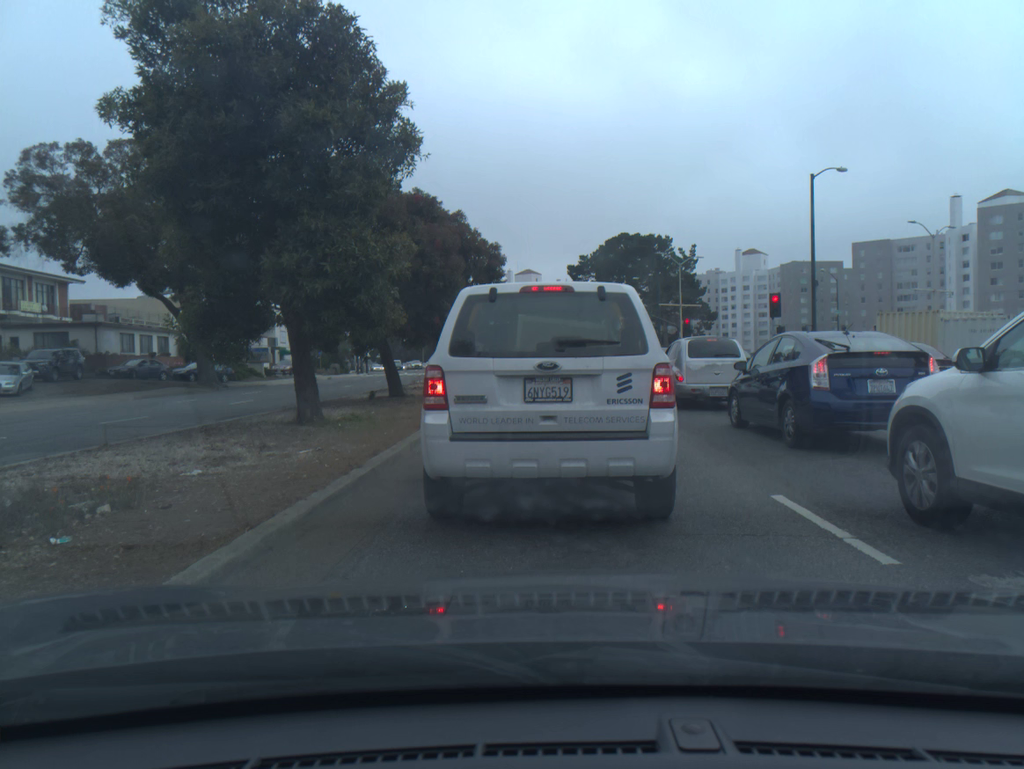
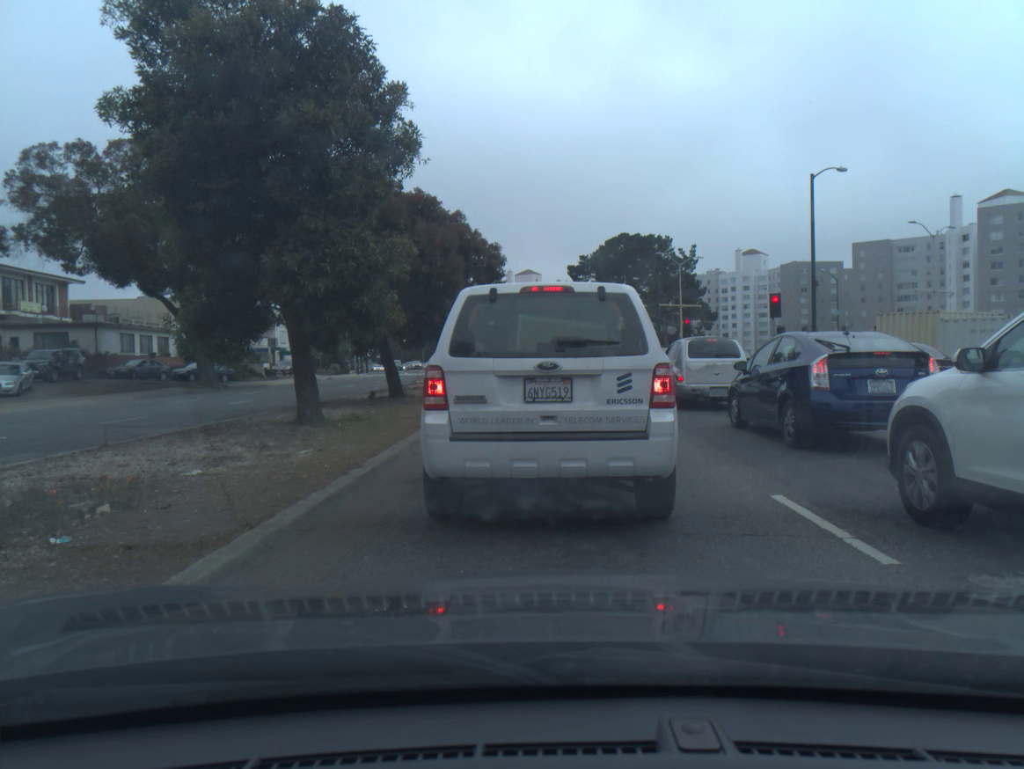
(+0.1, 0.0) m; 0°
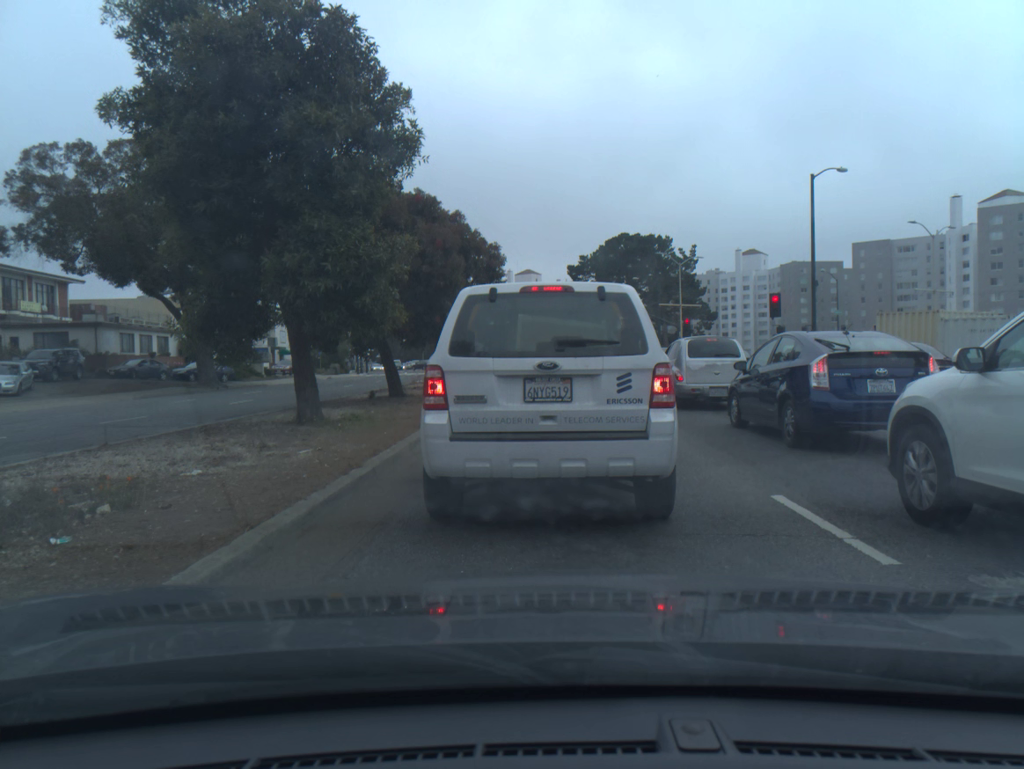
(-0.1, -0.1) m; 0°
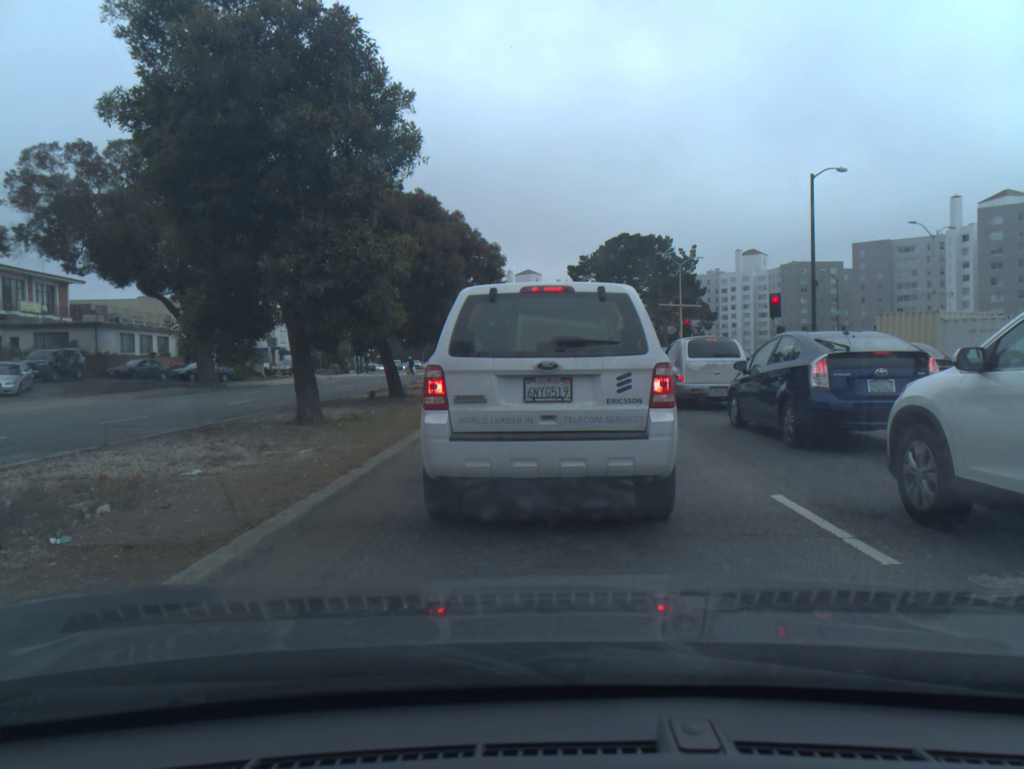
(-0.1, -0.1) m; 0°
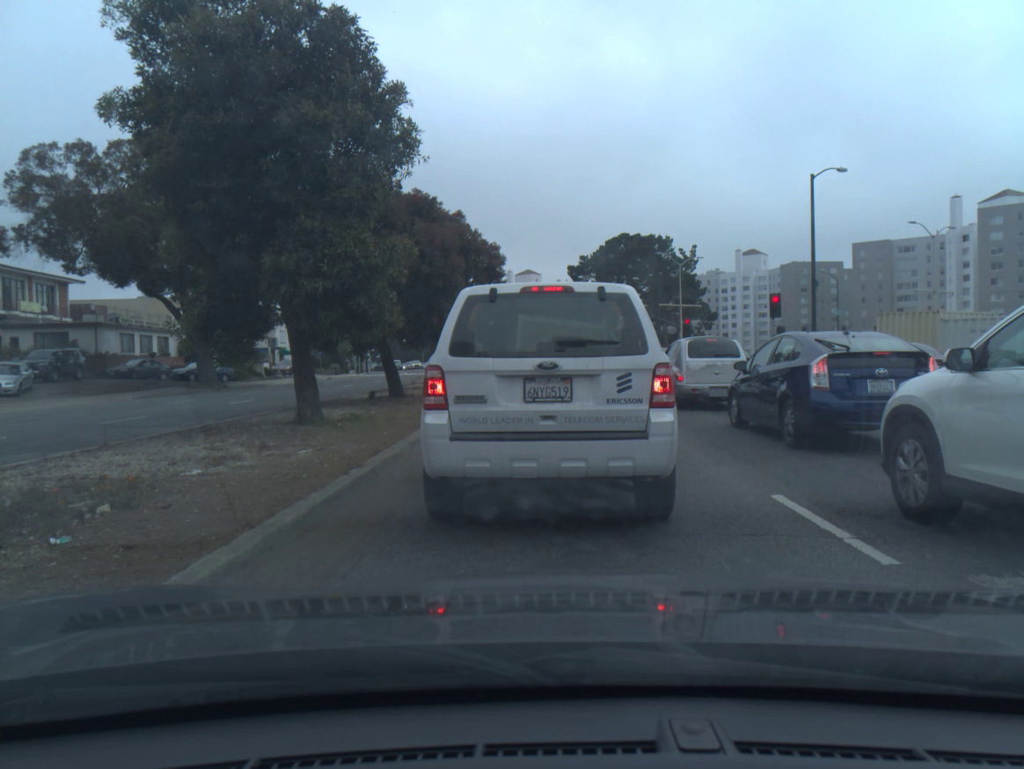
(0.0, 0.0) m; 0°
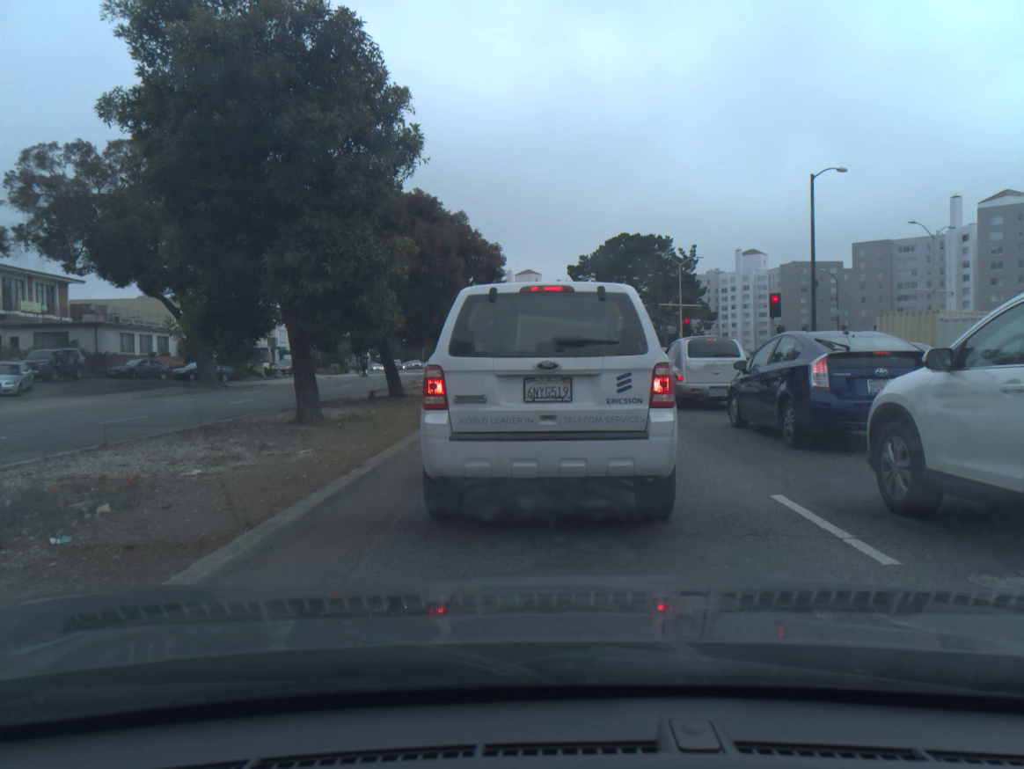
(0.0, 0.0) m; 0°
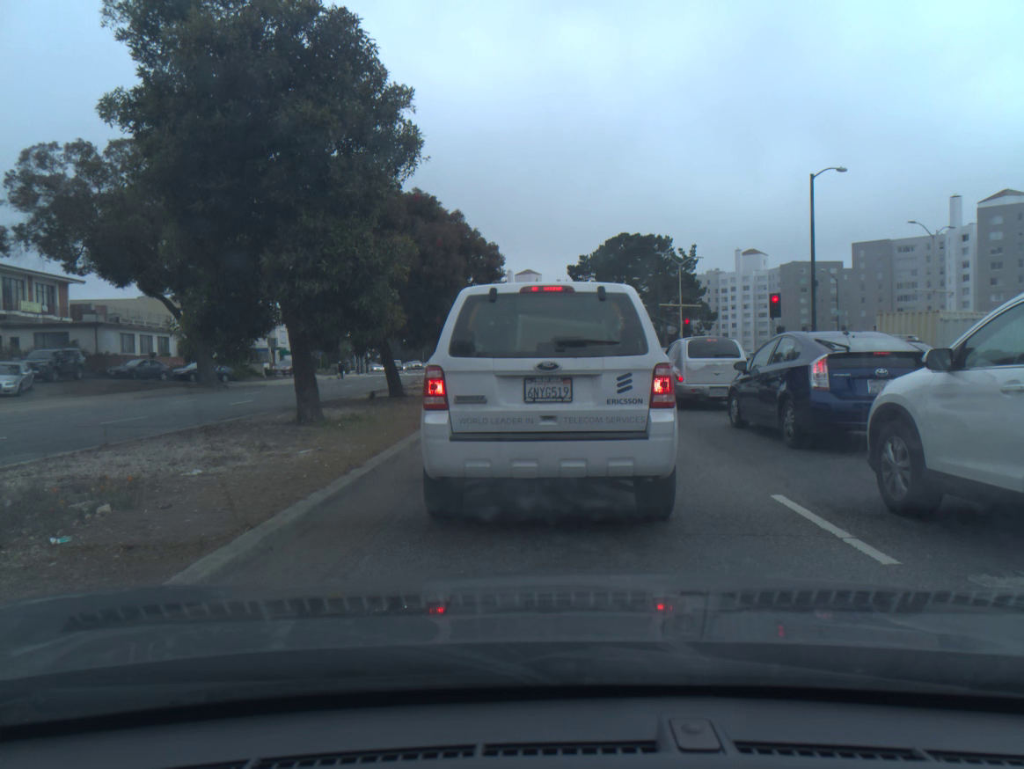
(0.0, 0.0) m; 0°
